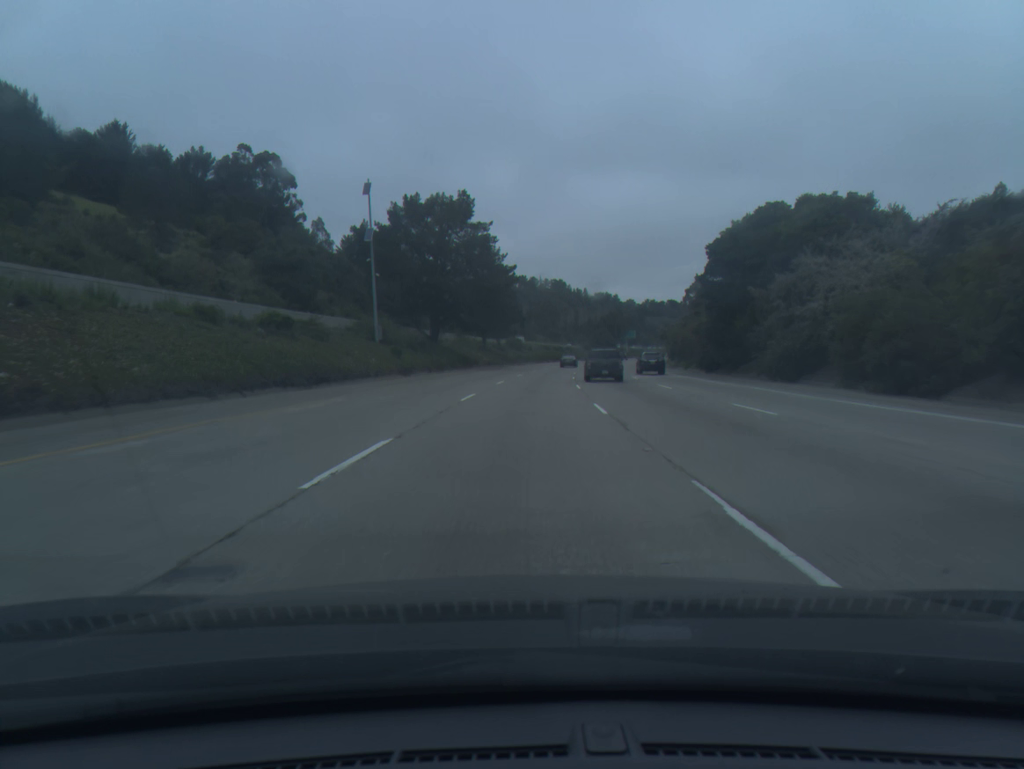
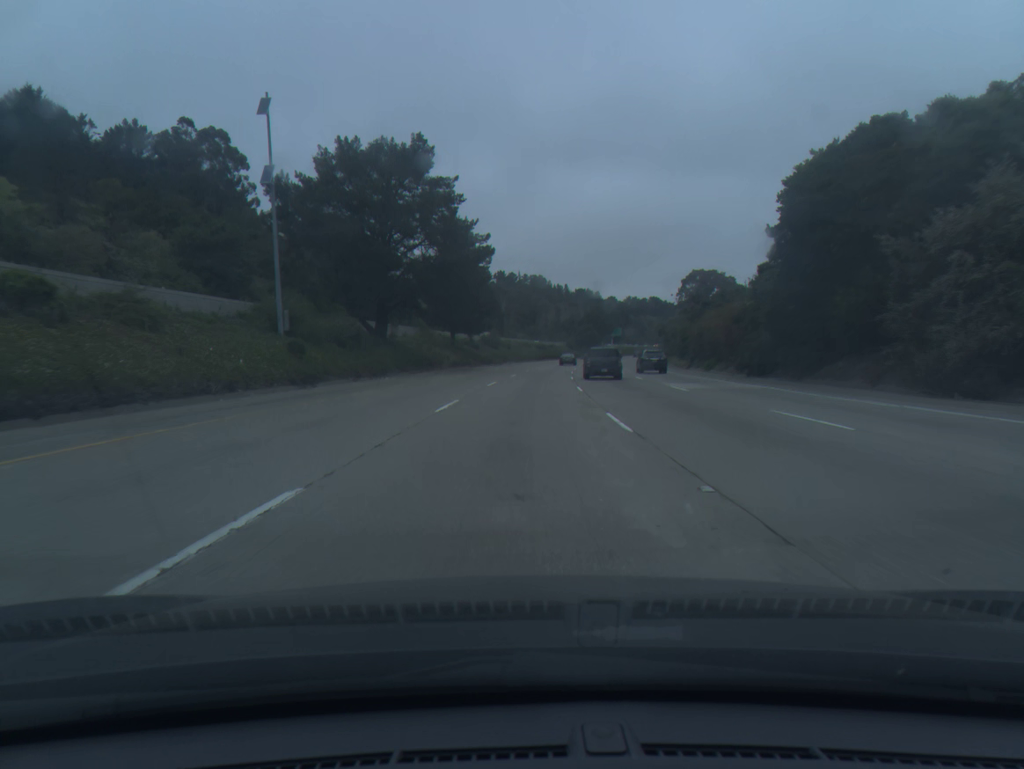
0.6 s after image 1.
(+0.2, +18.9) m; +2°
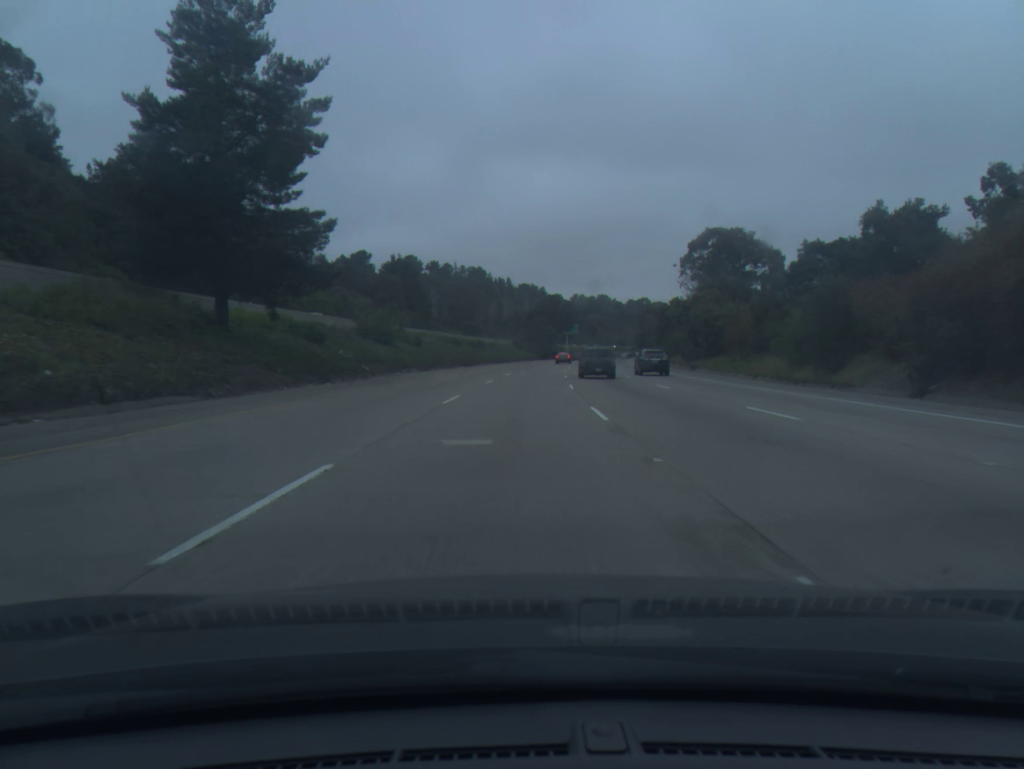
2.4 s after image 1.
(+2.2, +56.5) m; +4°
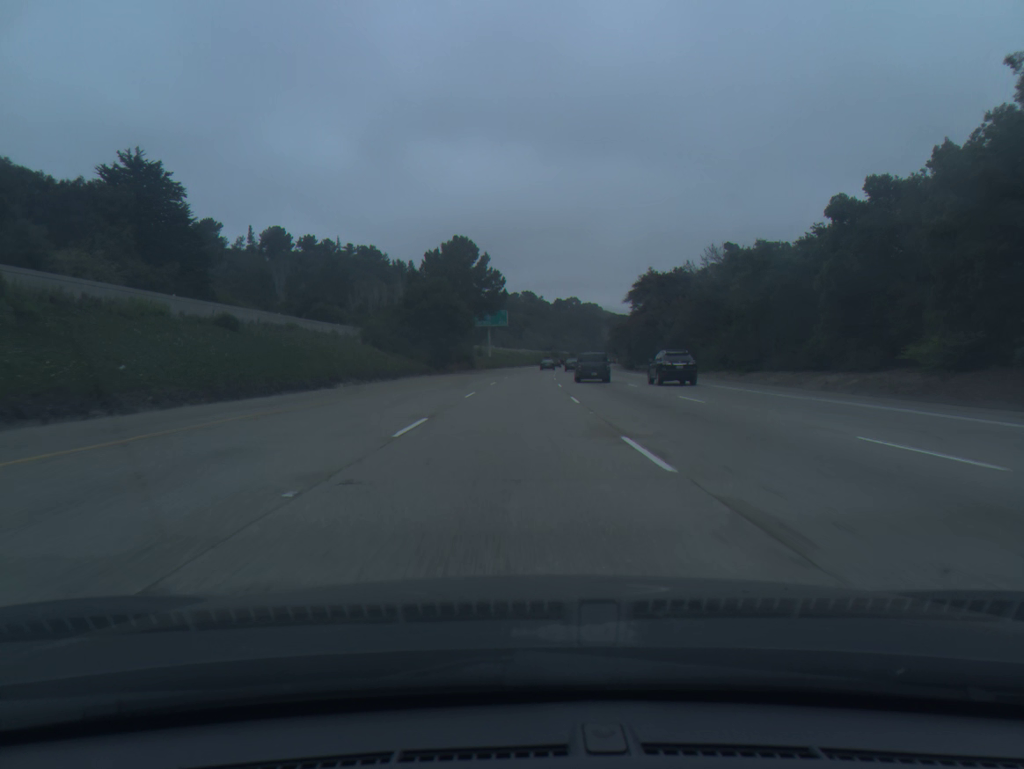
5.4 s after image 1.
(+4.7, +94.1) m; +6°
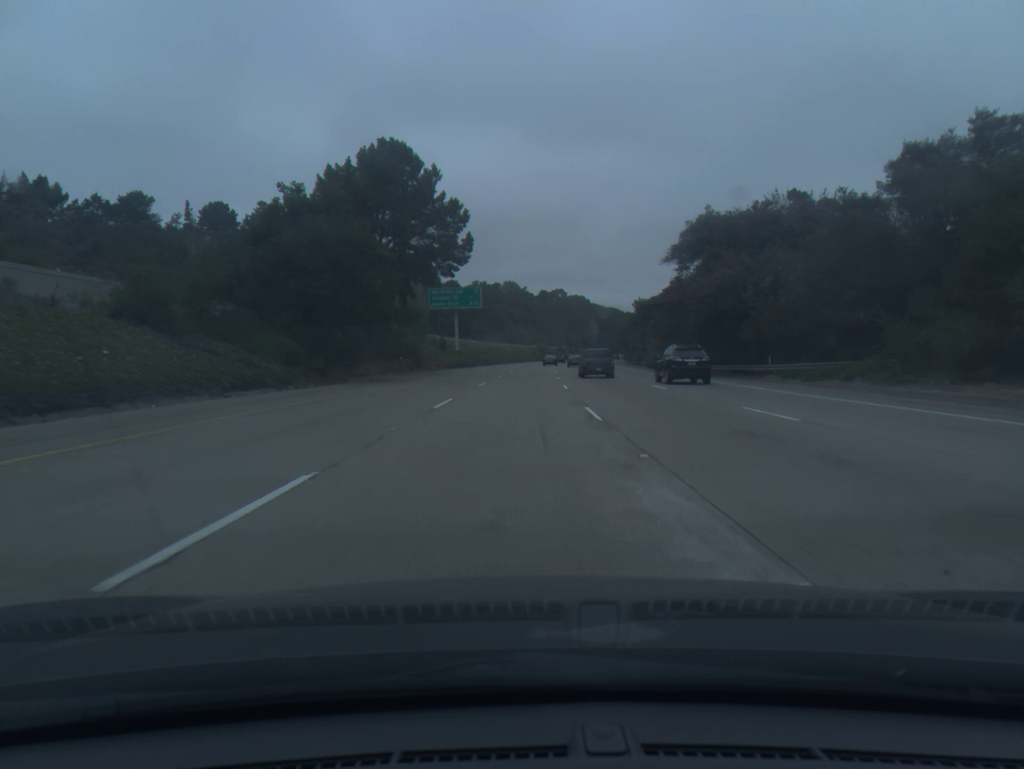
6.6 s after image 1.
(+0.5, +37.7) m; +1°
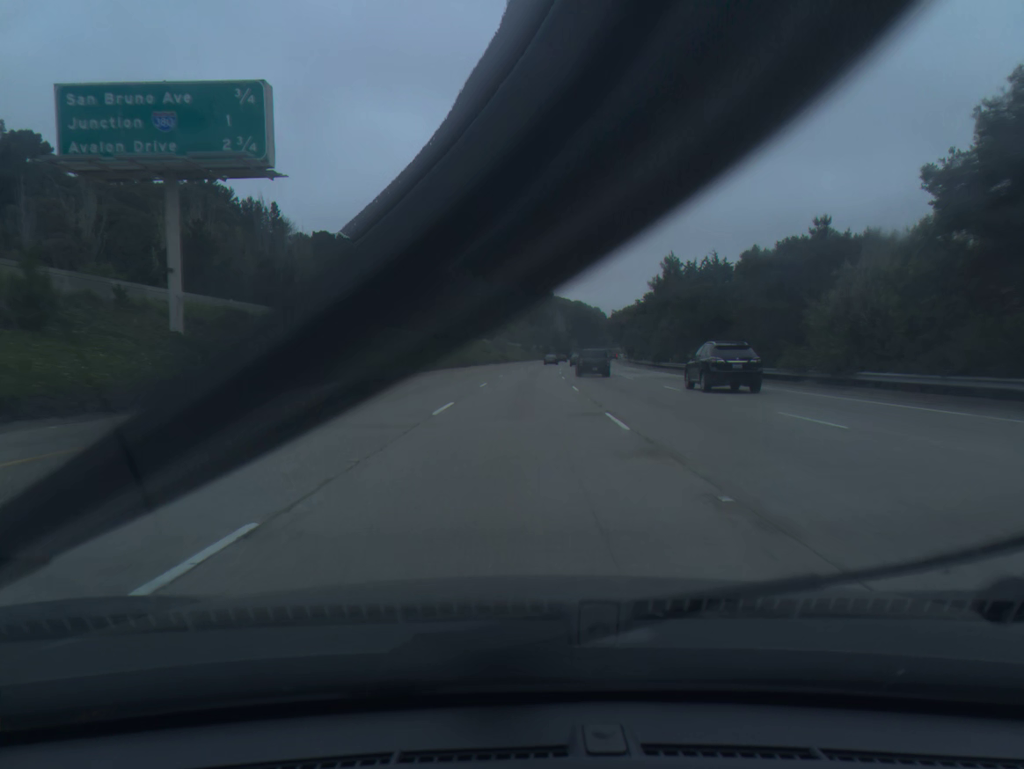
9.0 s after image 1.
(+1.7, +75.4) m; +3°
